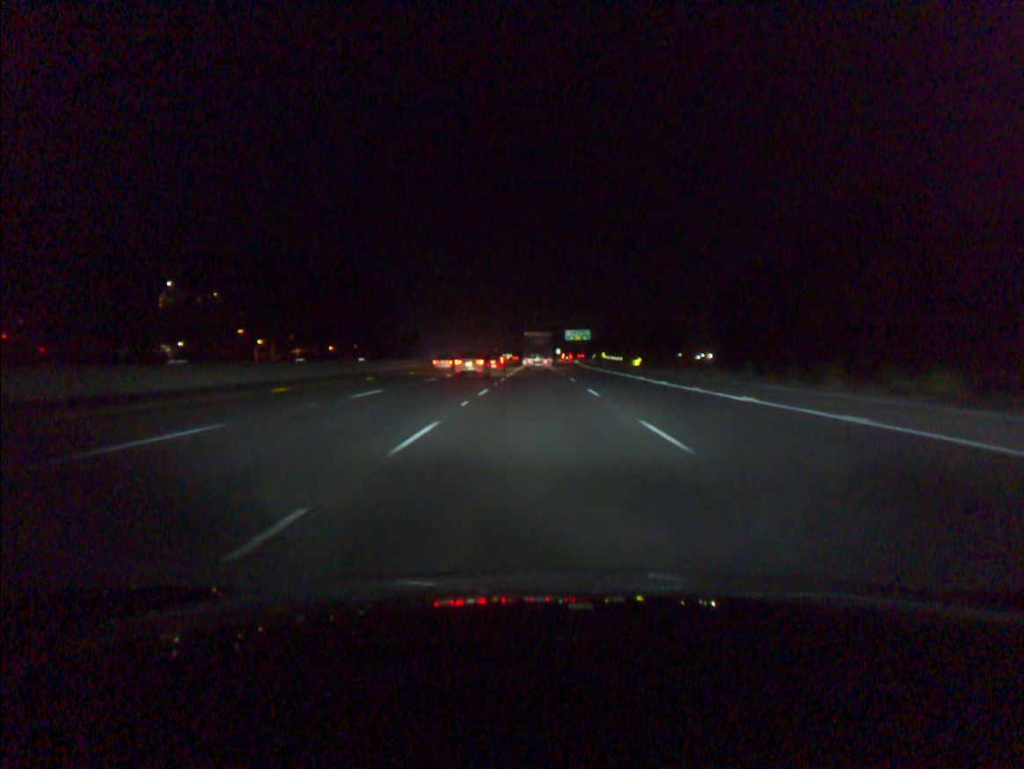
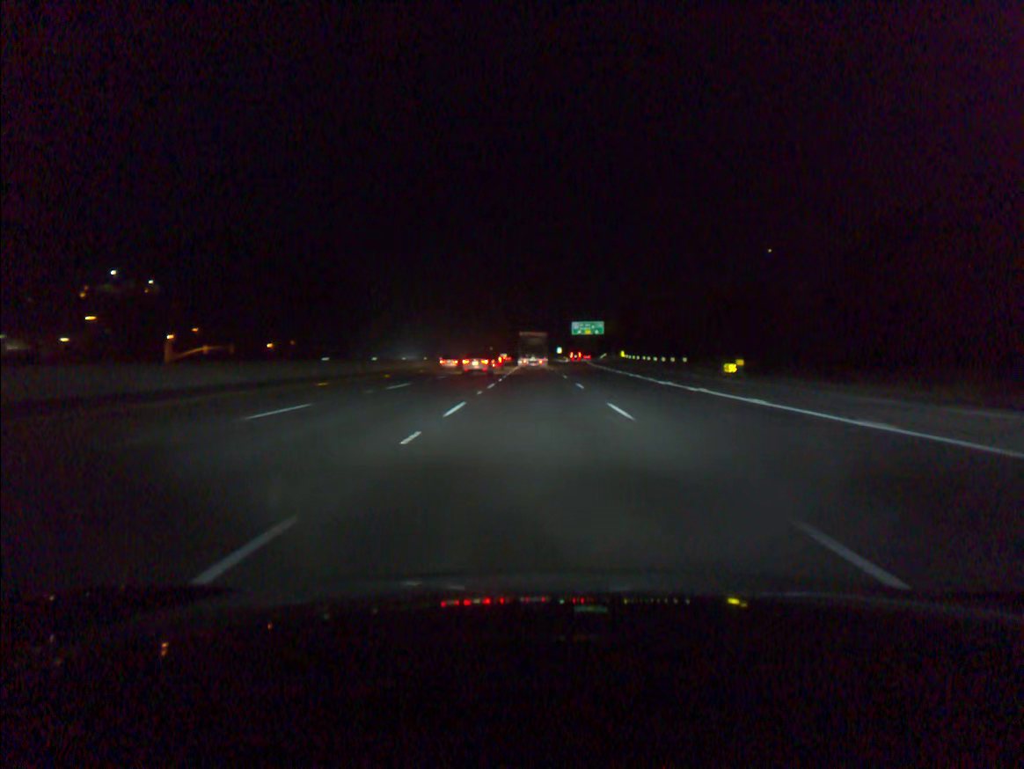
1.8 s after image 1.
(+0.1, +52.5) m; 0°
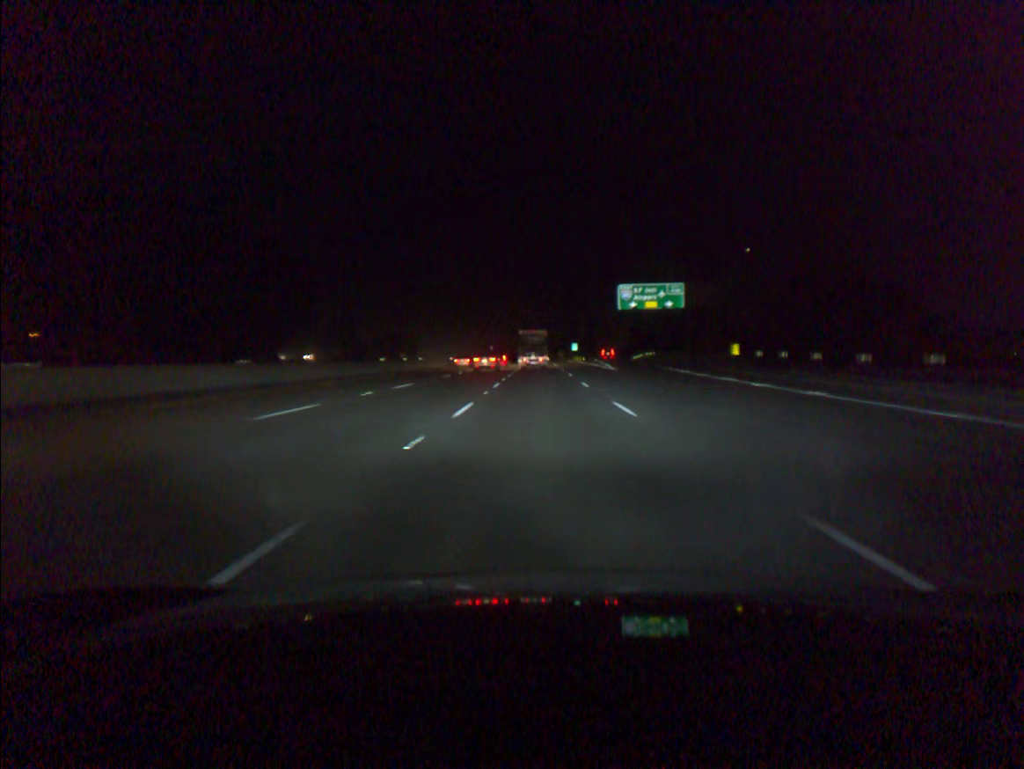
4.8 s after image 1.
(-0.3, +87.9) m; 0°
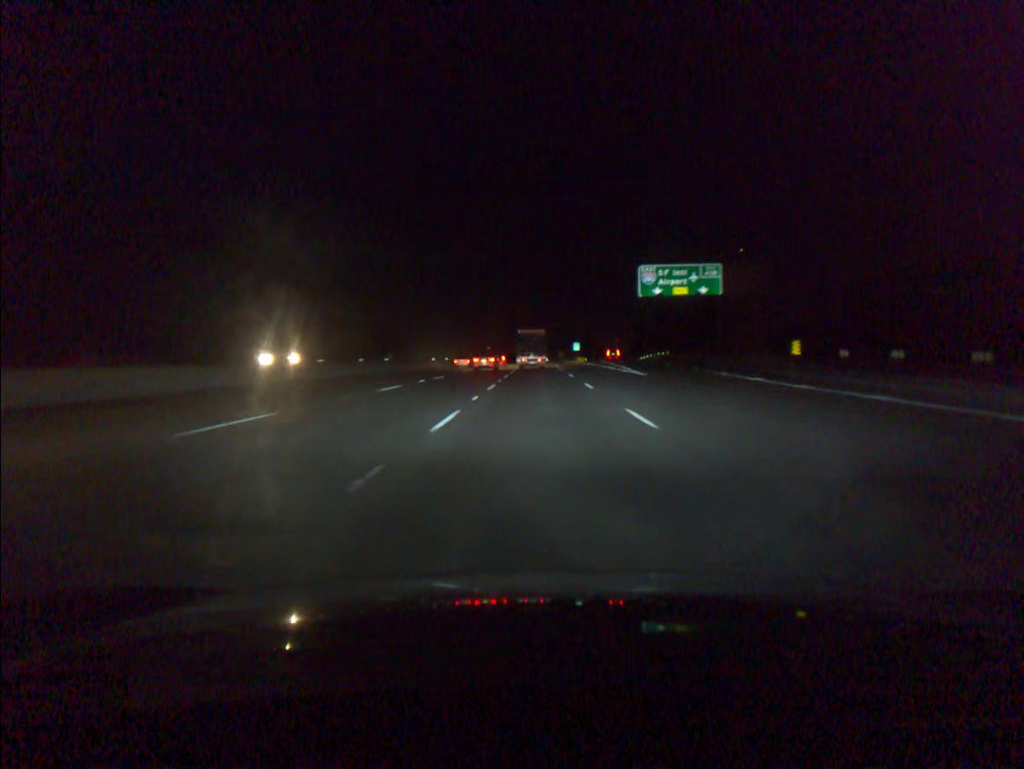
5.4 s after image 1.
(0.0, +17.6) m; 0°
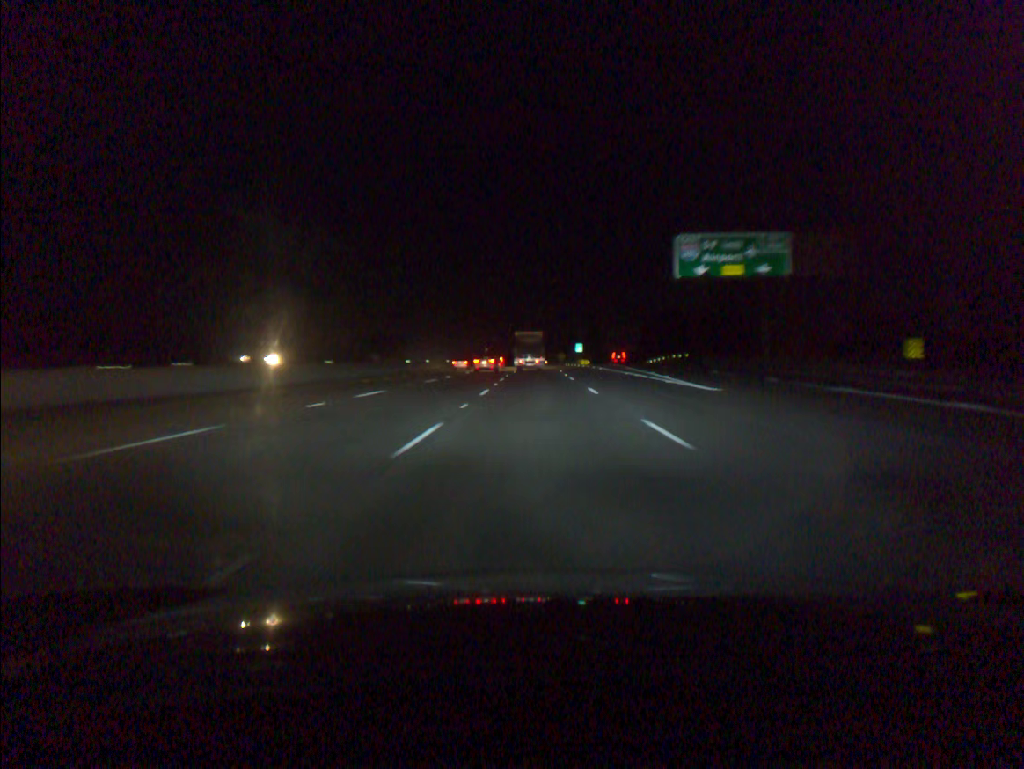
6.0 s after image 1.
(0.0, +17.6) m; 0°
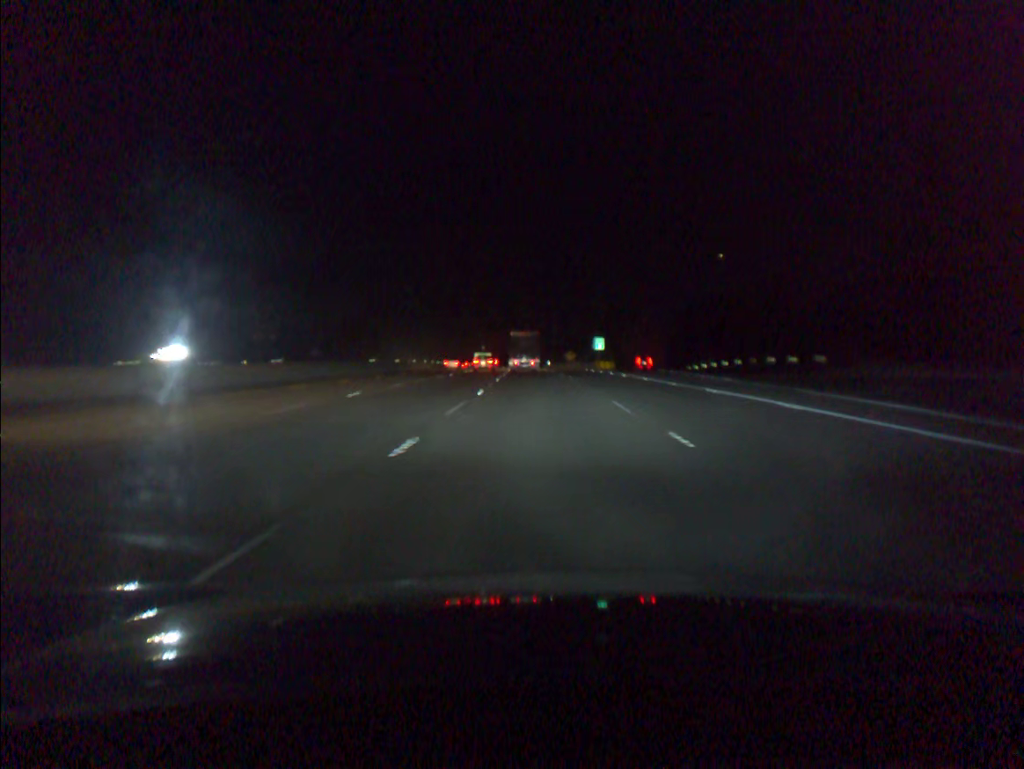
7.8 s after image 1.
(+0.1, +52.6) m; 0°
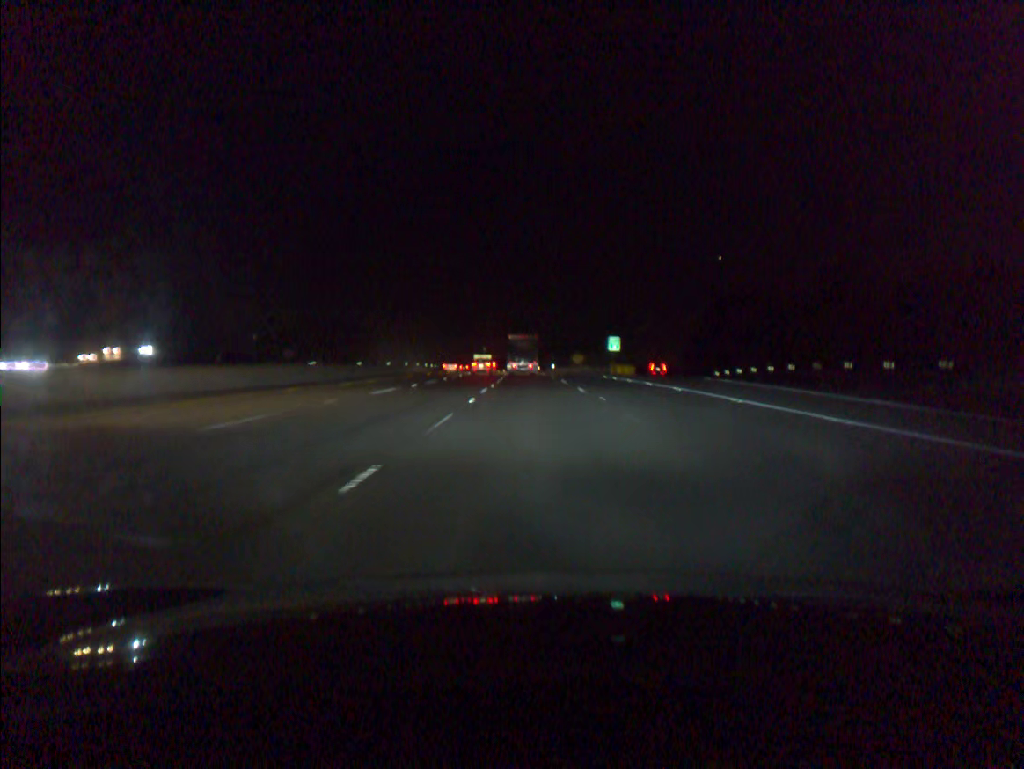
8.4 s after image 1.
(0.0, +17.5) m; 0°
